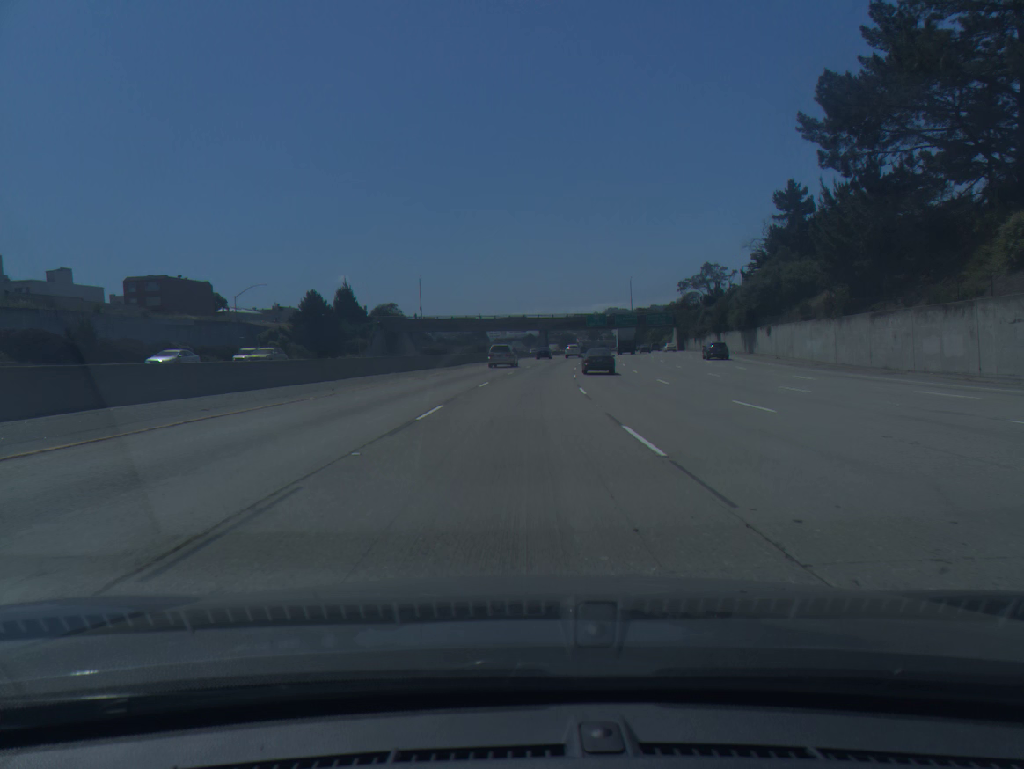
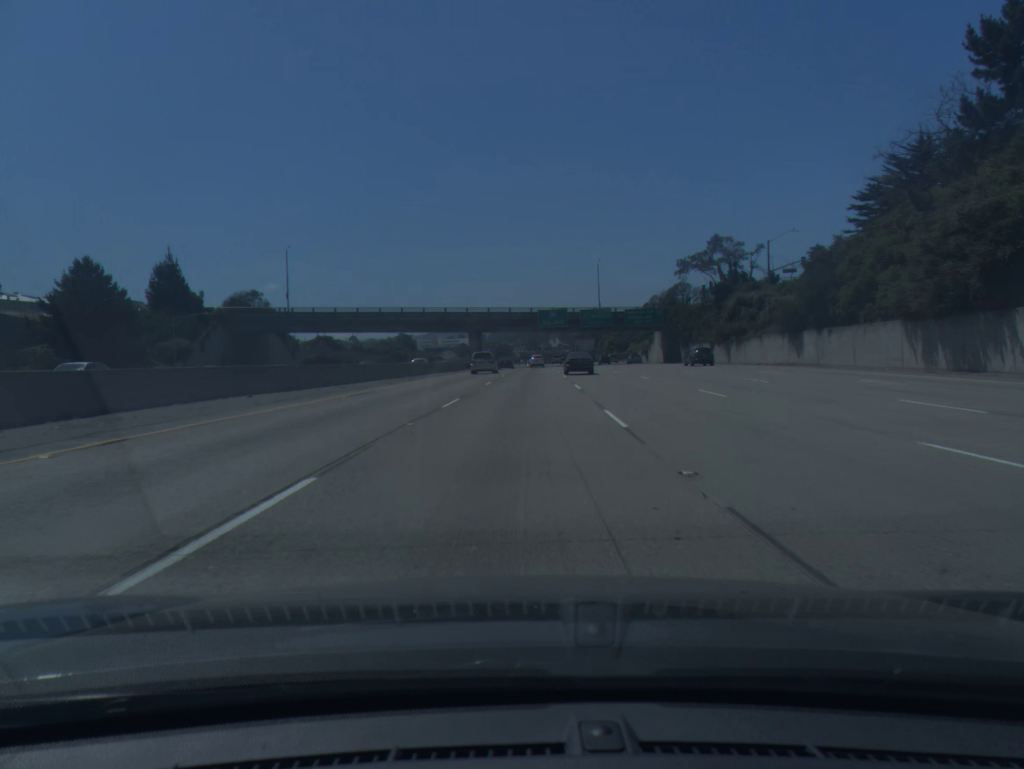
(+2.3, +54.6) m; +5°
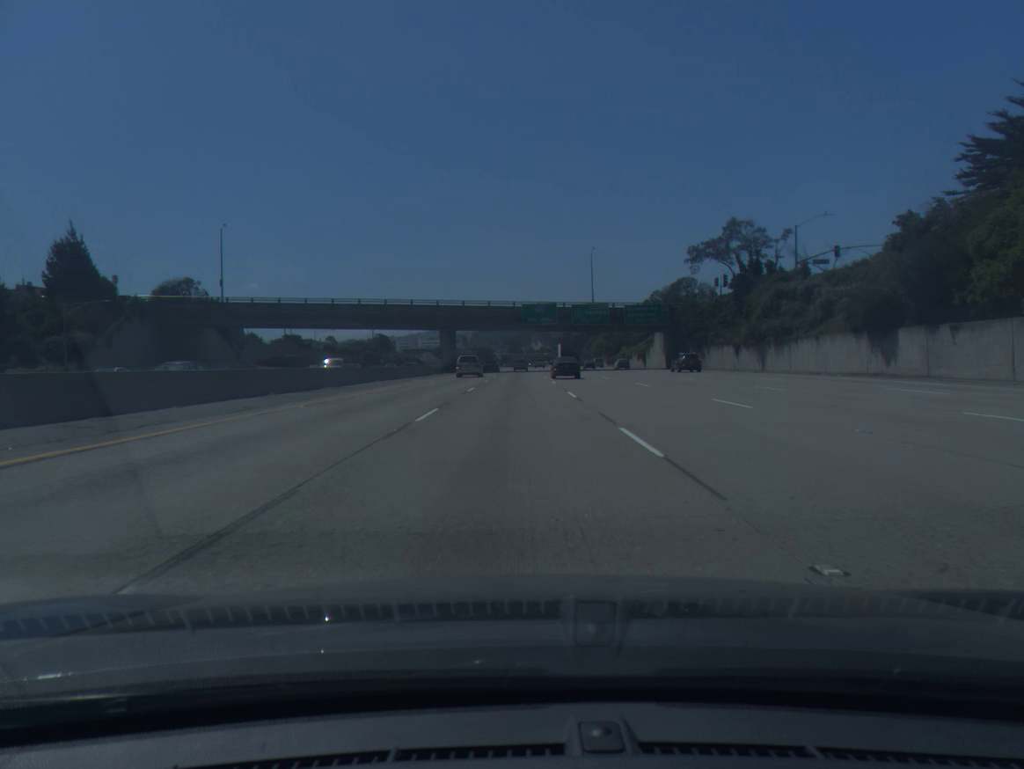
(+0.2, +18.2) m; +1°
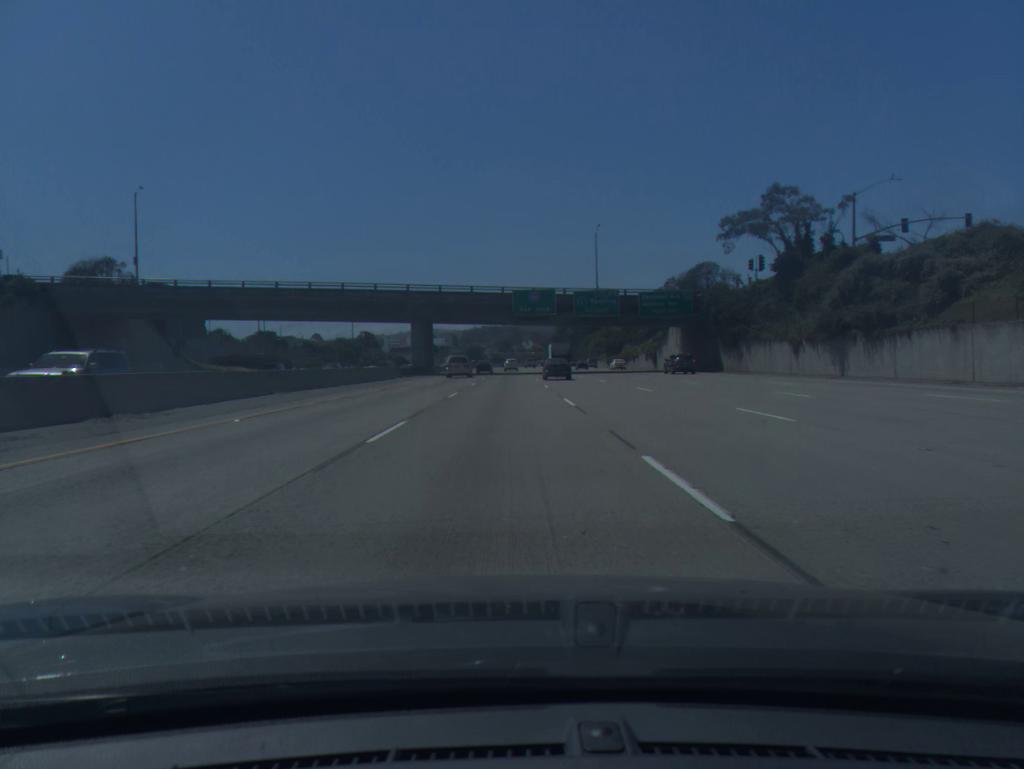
(+0.2, +18.2) m; +1°
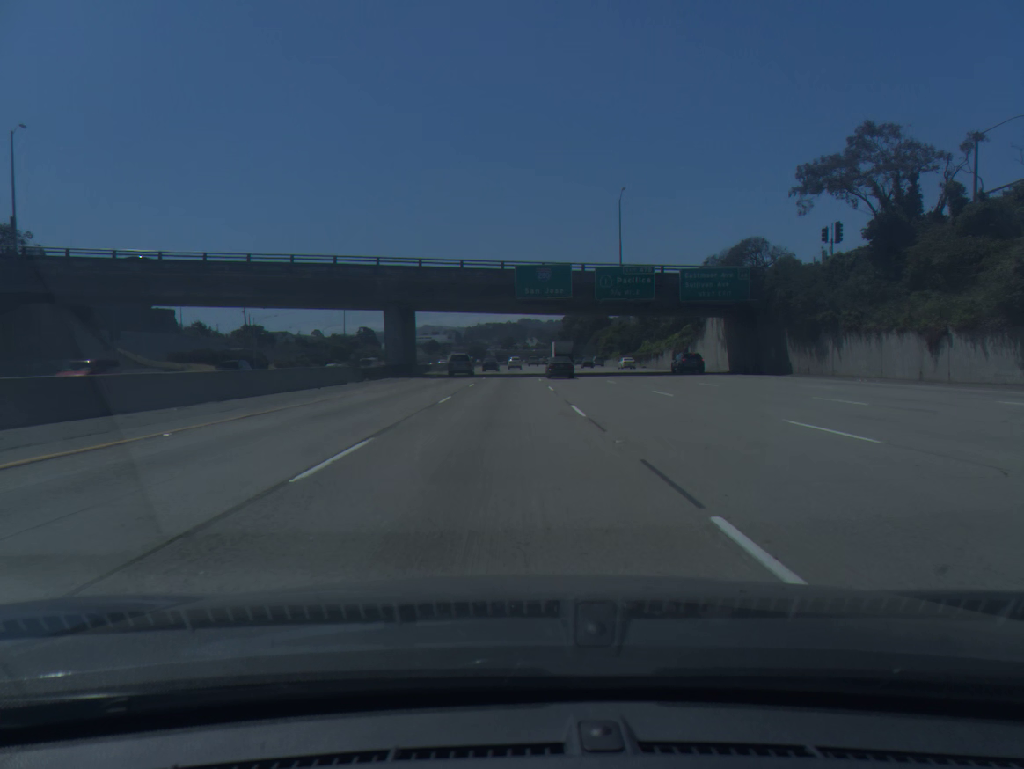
(0.0, +18.2) m; 0°
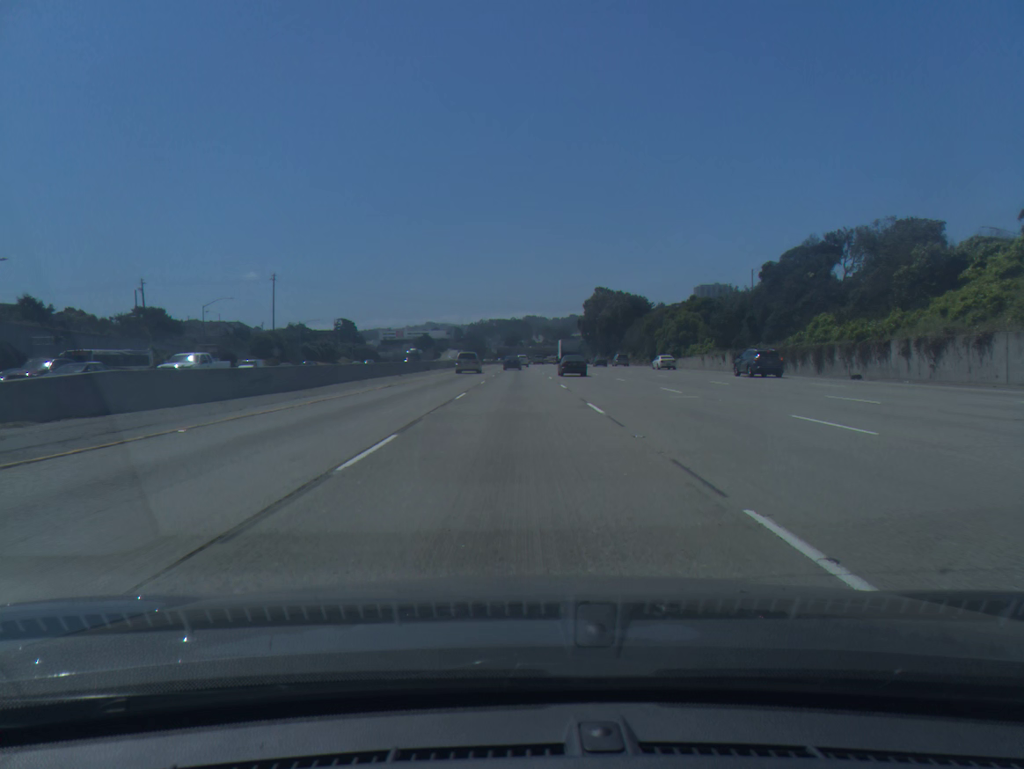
(-0.6, +73.1) m; 0°
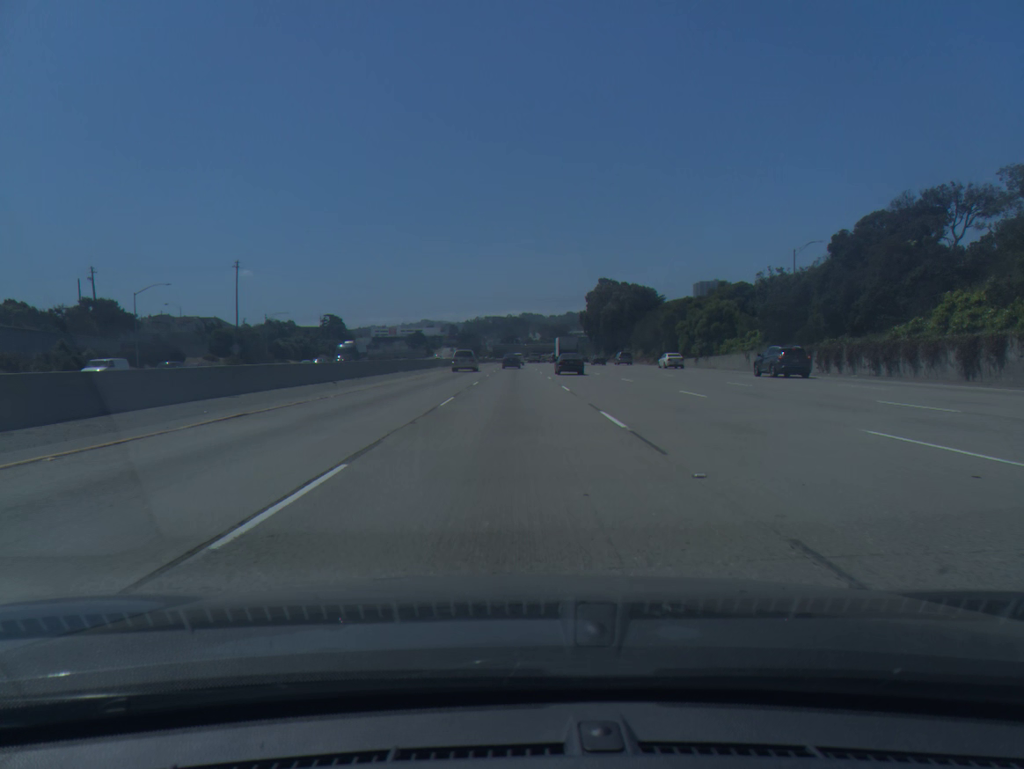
(0.0, +18.3) m; 0°
